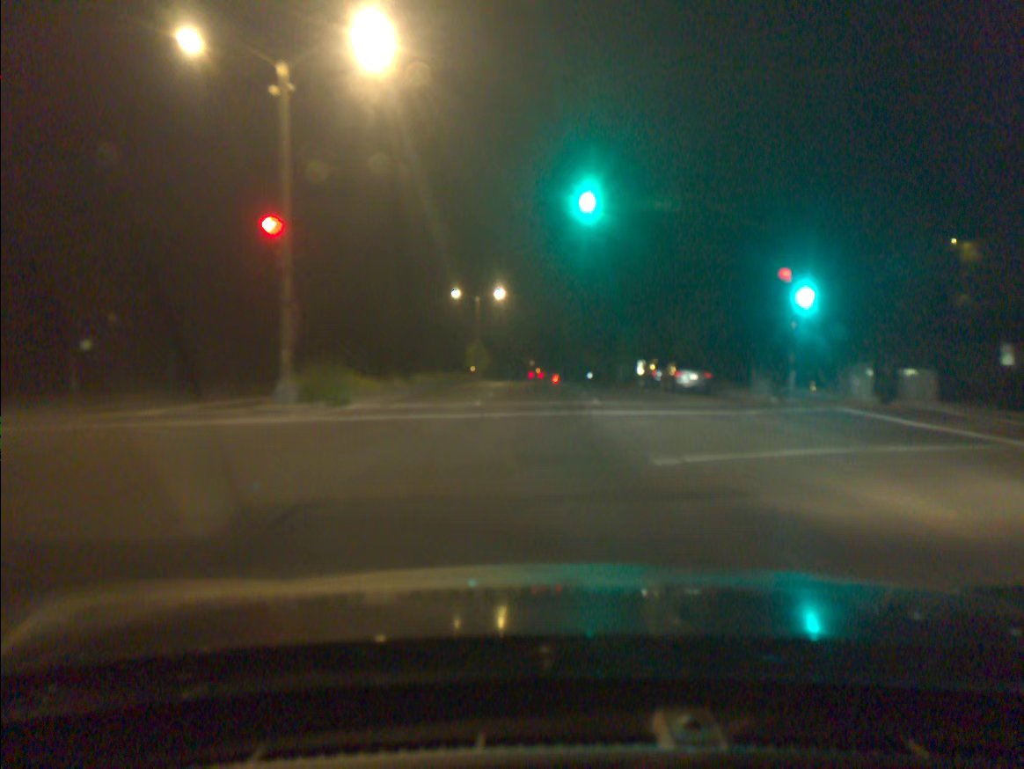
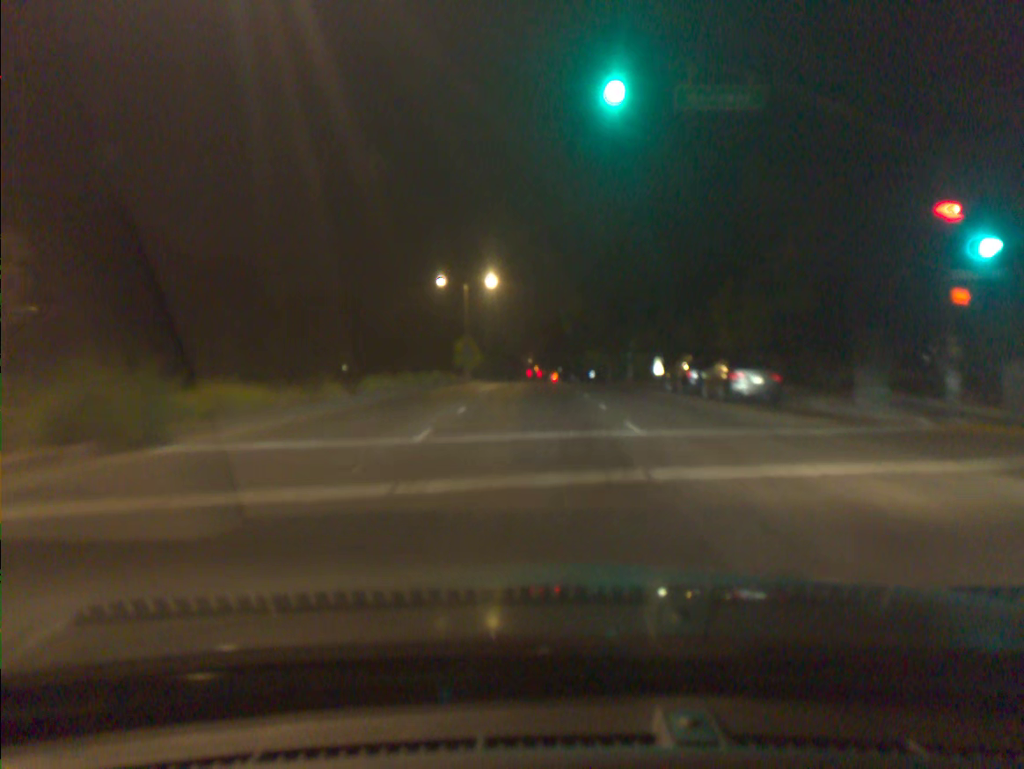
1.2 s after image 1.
(0.0, +10.1) m; 0°
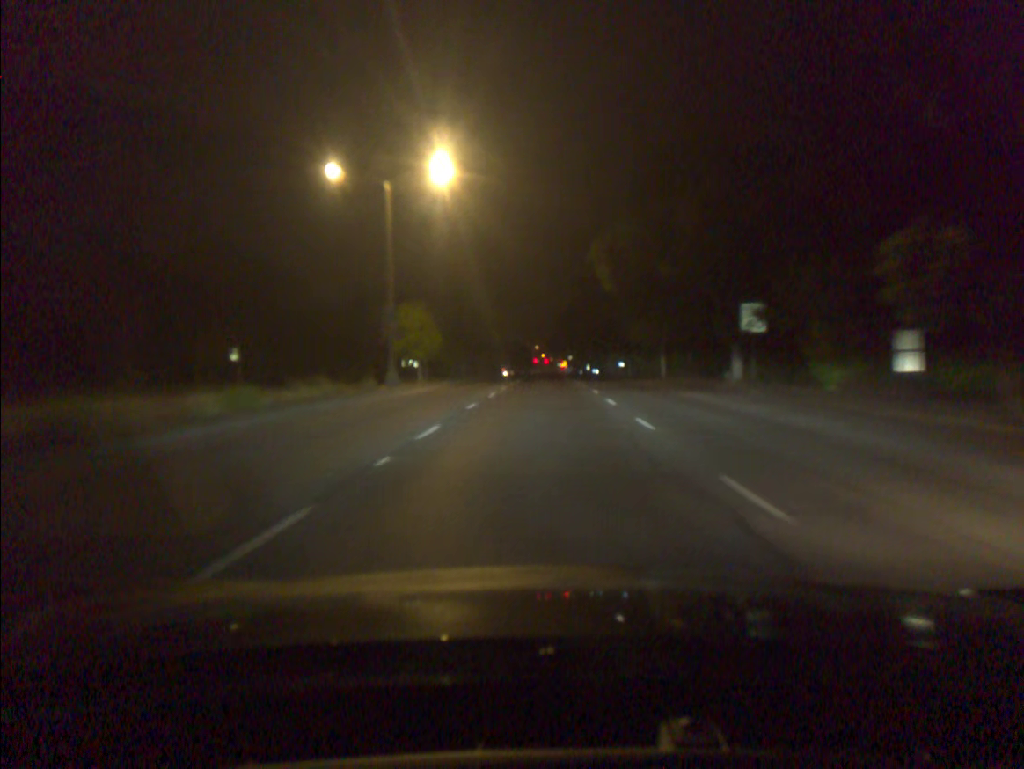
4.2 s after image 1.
(-0.2, +35.5) m; 0°
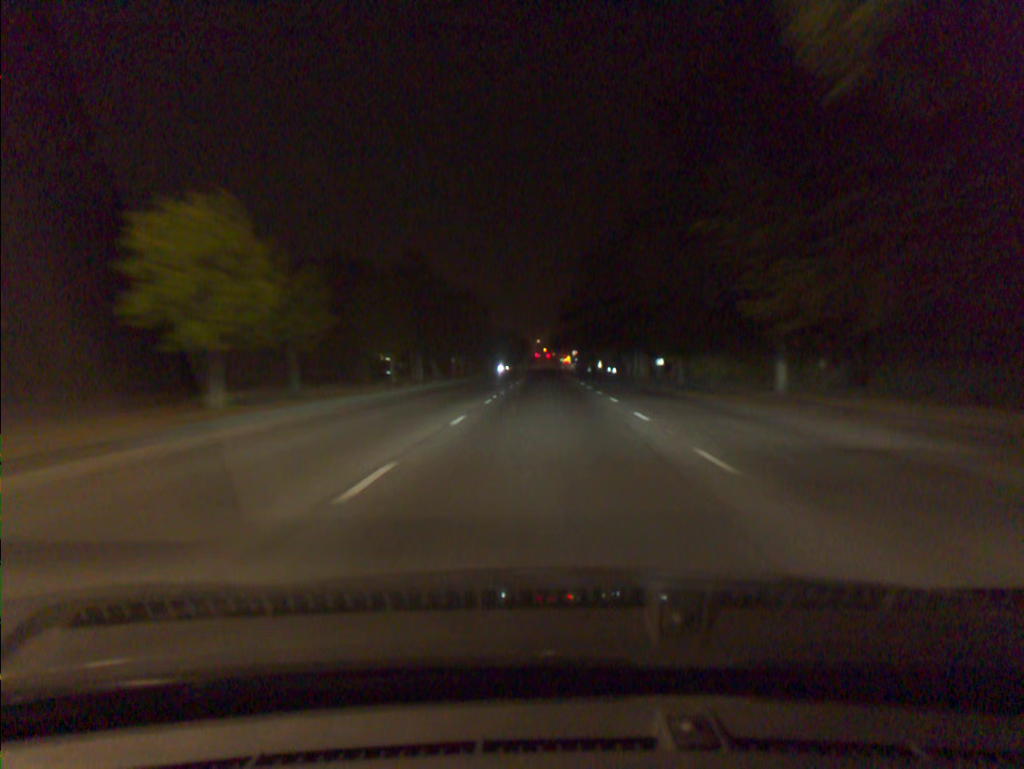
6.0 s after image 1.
(0.0, +26.8) m; 0°
